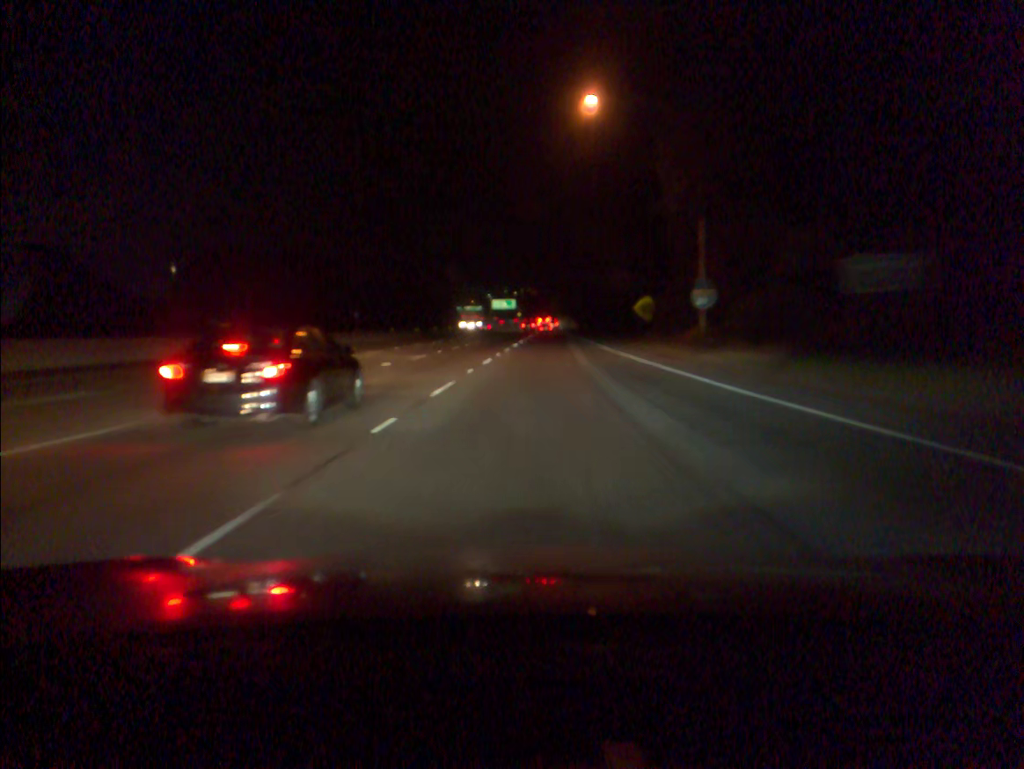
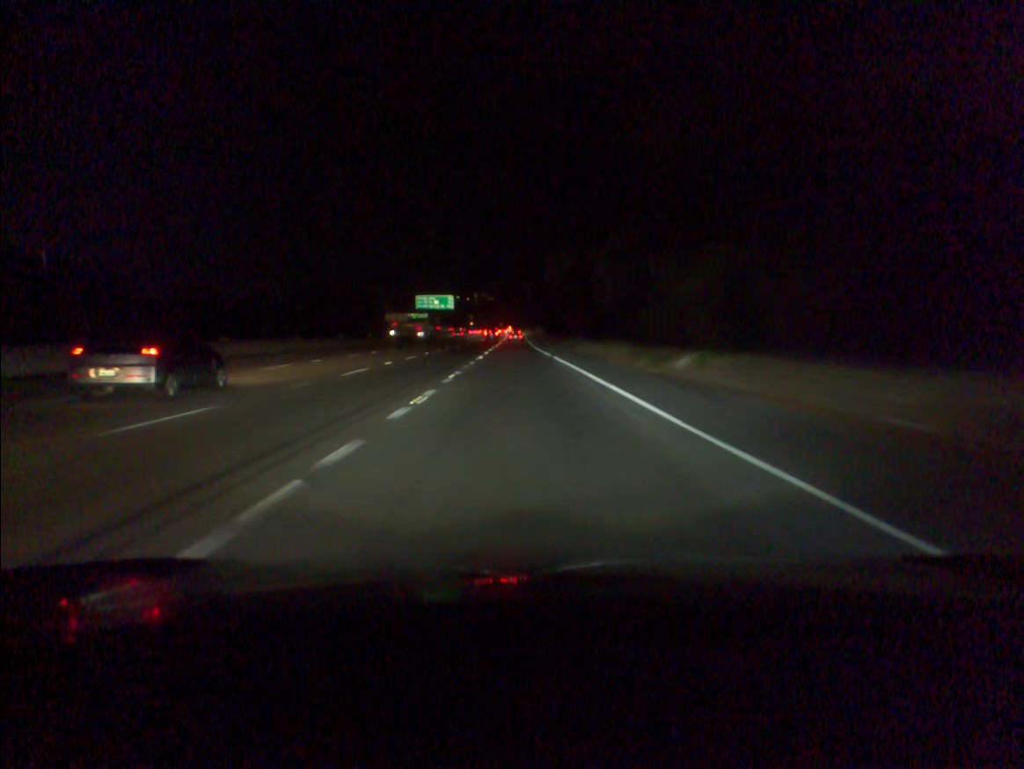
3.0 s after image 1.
(+3.3, +95.2) m; +3°
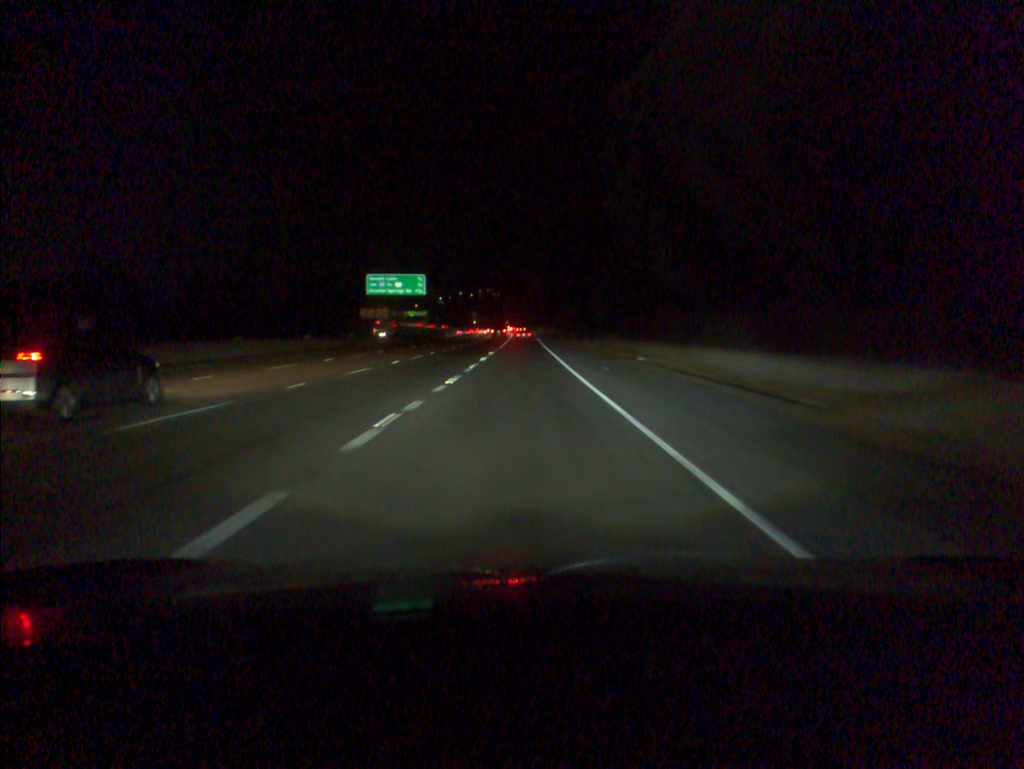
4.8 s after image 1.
(-0.3, +57.2) m; -1°
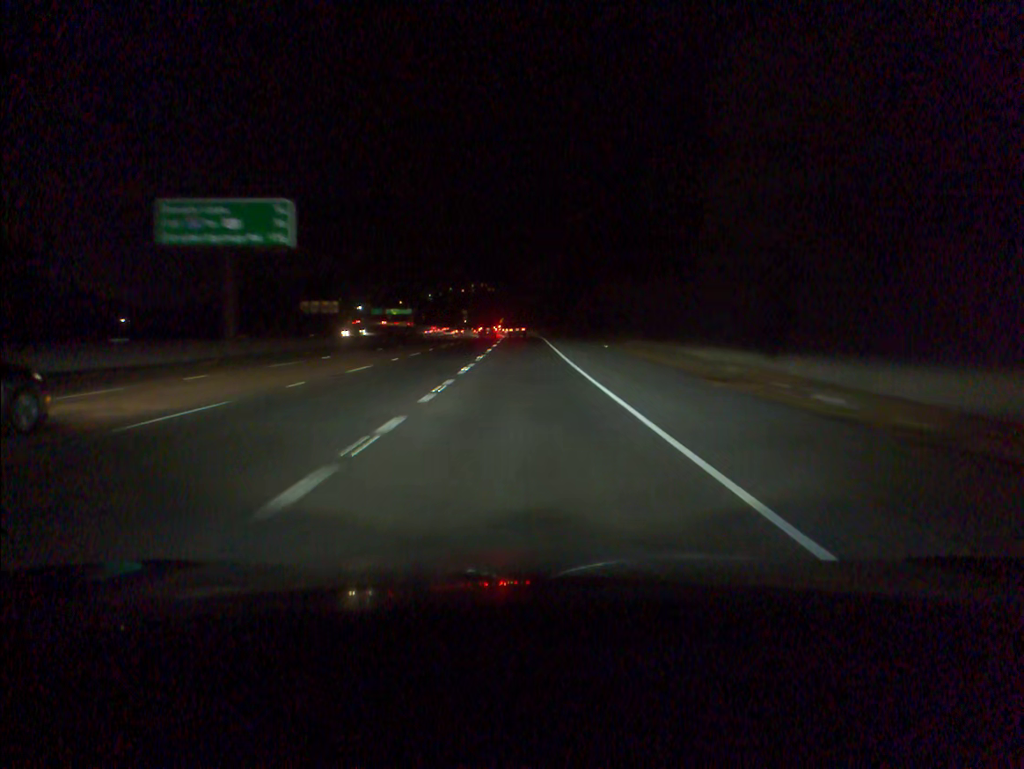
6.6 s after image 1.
(+0.1, +57.0) m; 0°
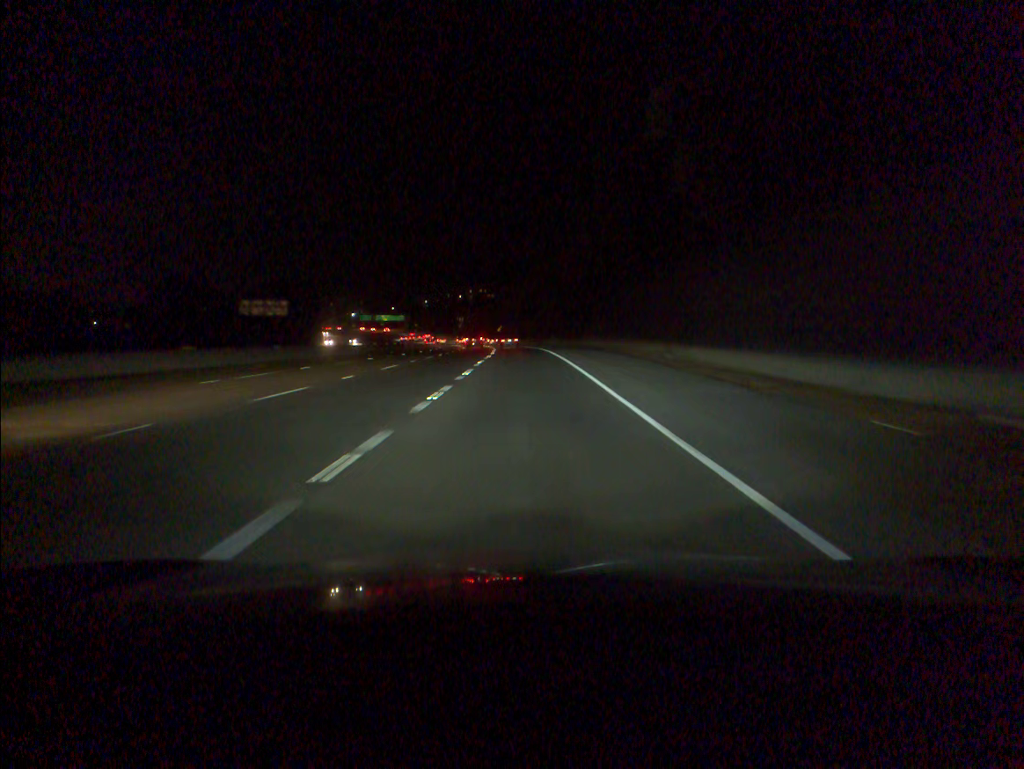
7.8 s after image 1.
(-0.1, +37.4) m; 0°
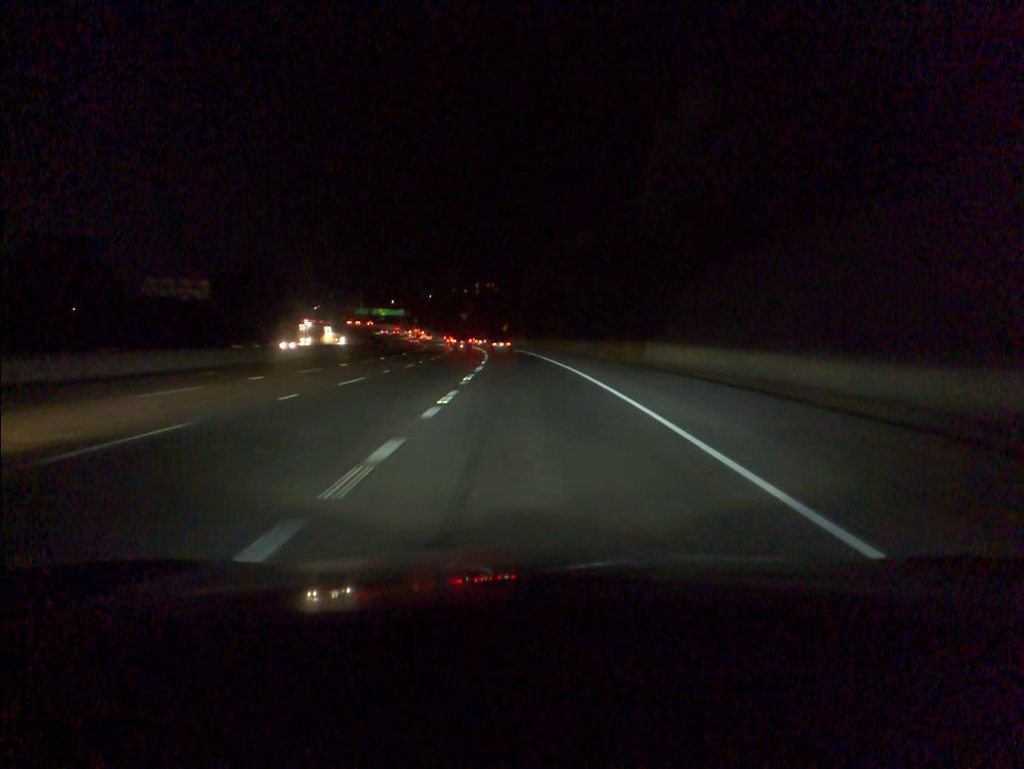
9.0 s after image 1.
(-0.1, +36.6) m; -1°
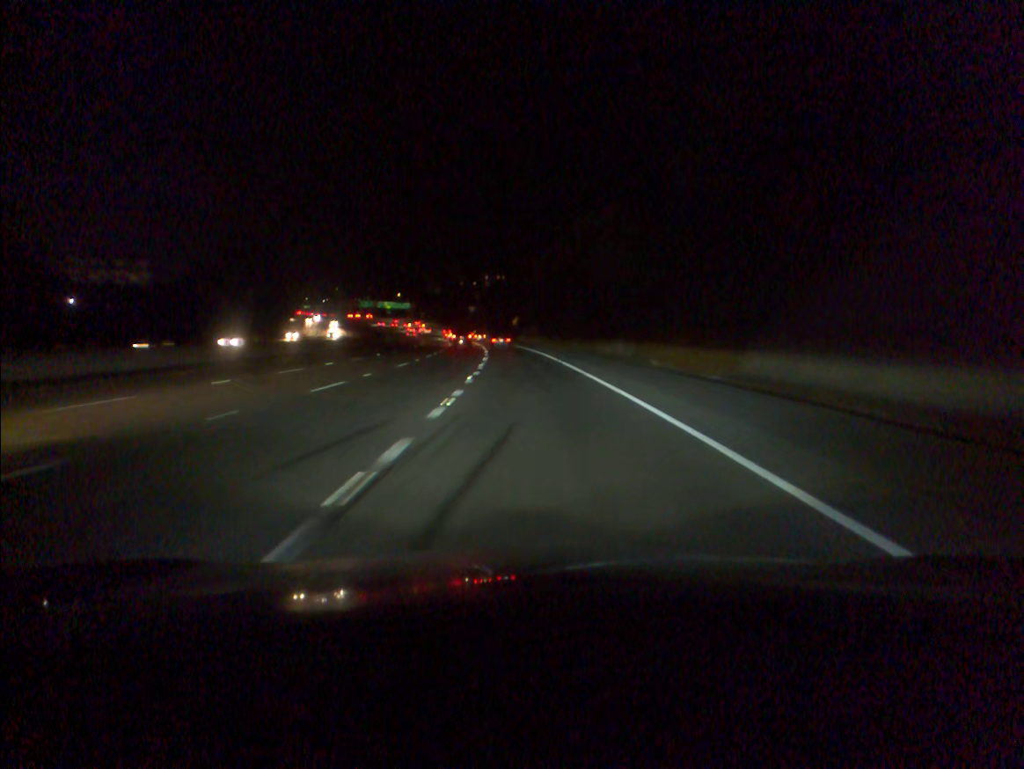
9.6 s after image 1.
(-0.1, +18.0) m; -1°
